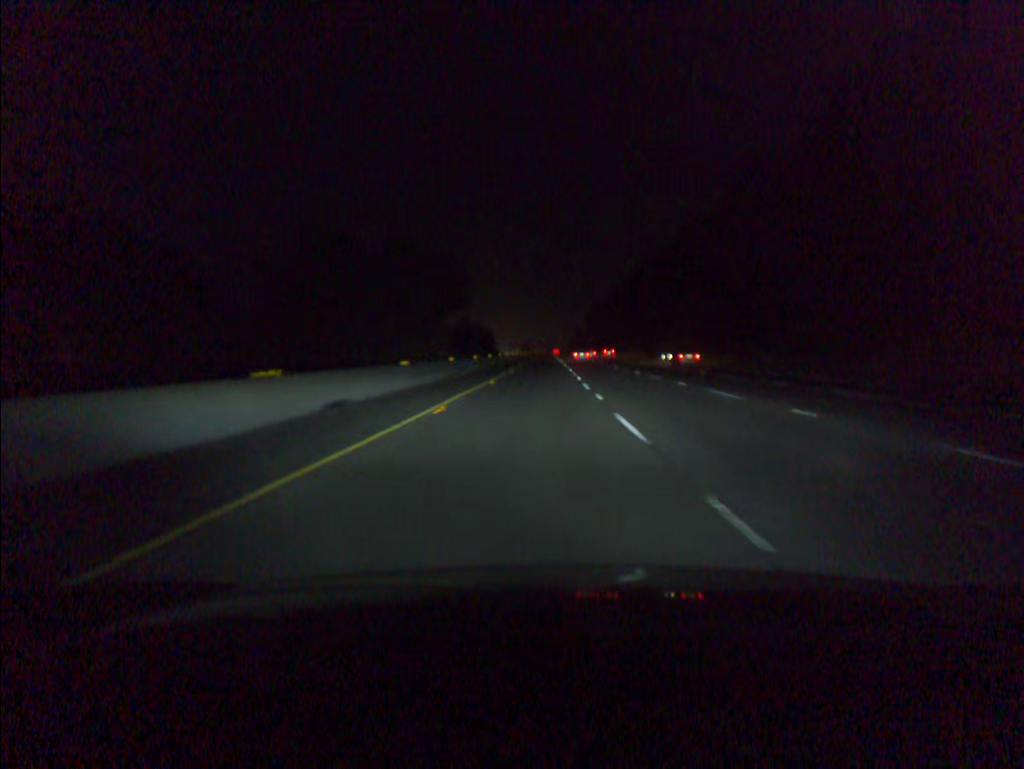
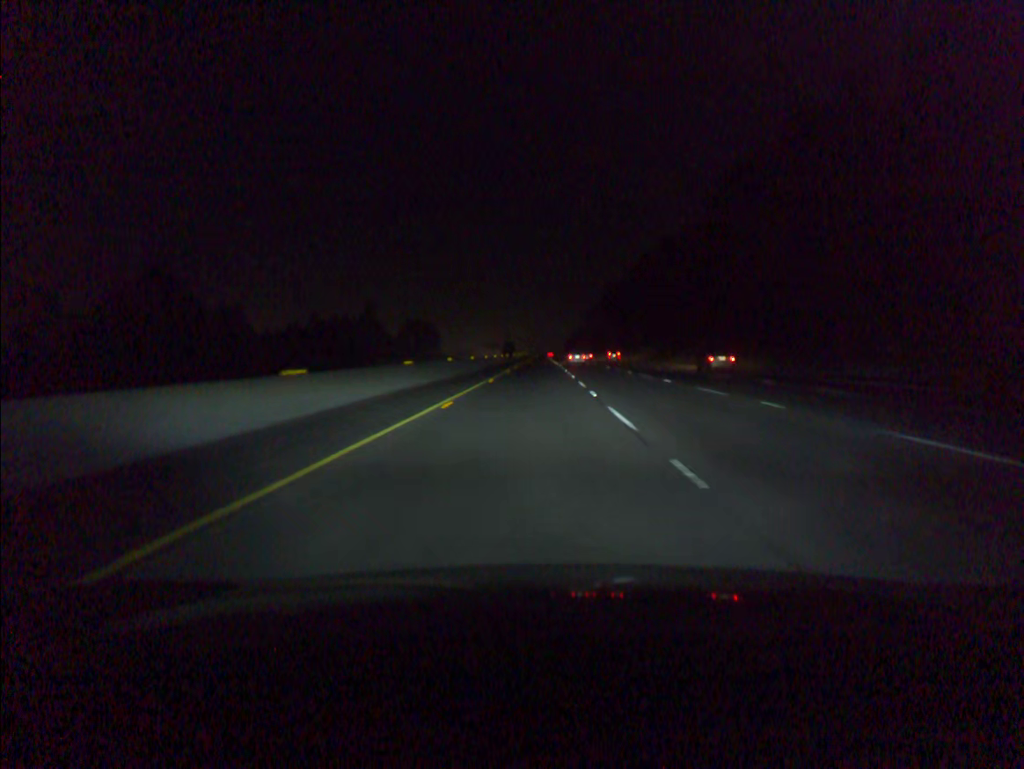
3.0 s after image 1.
(+0.8, +100.8) m; +1°
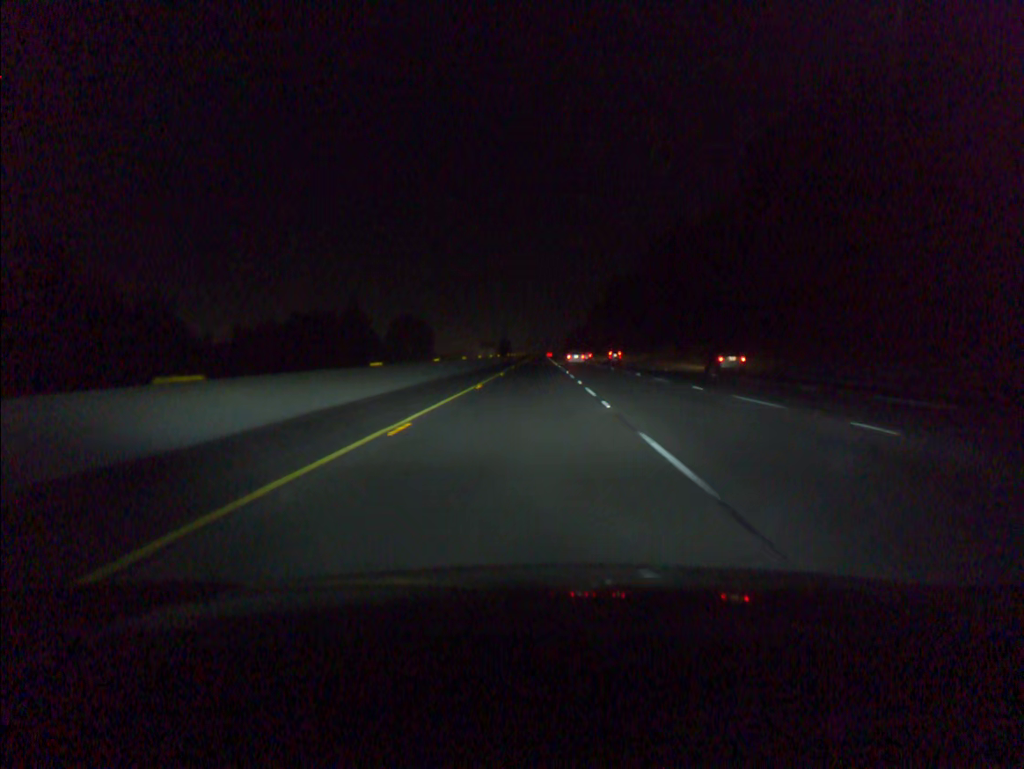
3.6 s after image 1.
(0.0, +20.1) m; 0°
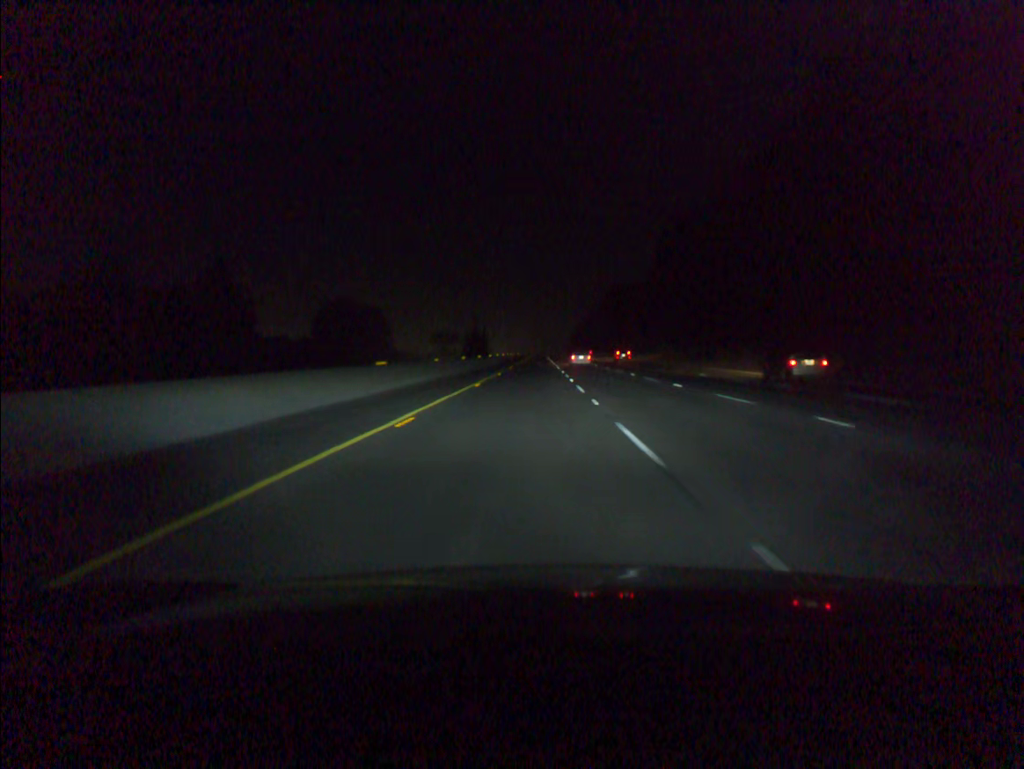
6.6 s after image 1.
(0.0, +100.7) m; 0°
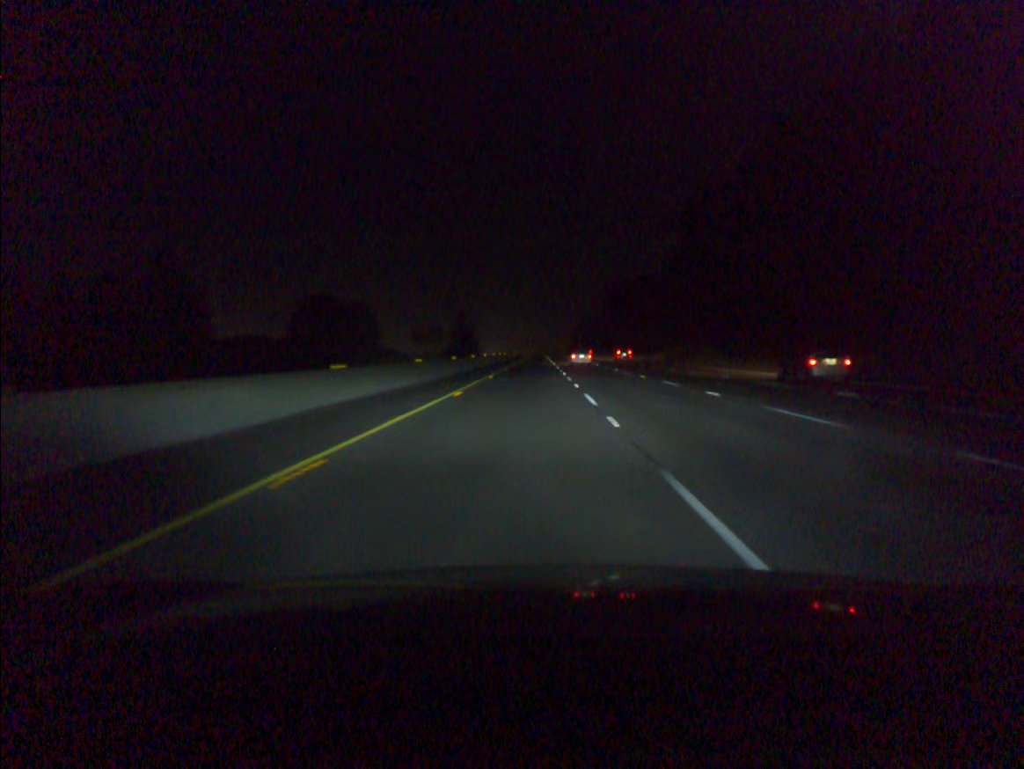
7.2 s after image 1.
(0.0, +20.2) m; 0°
